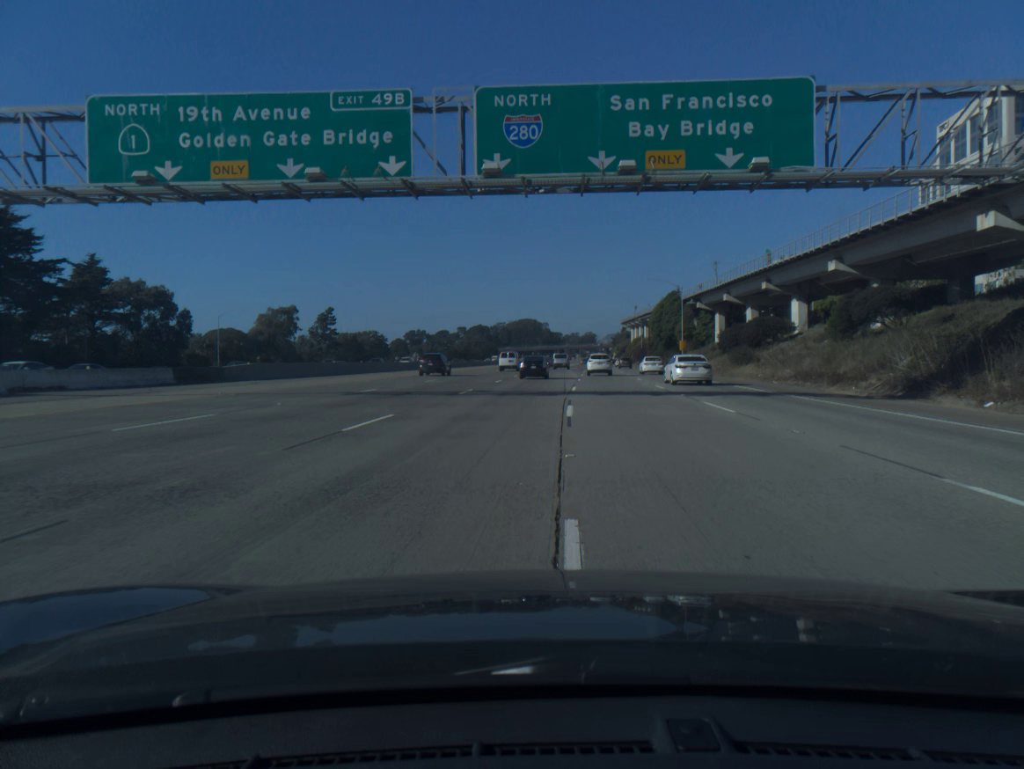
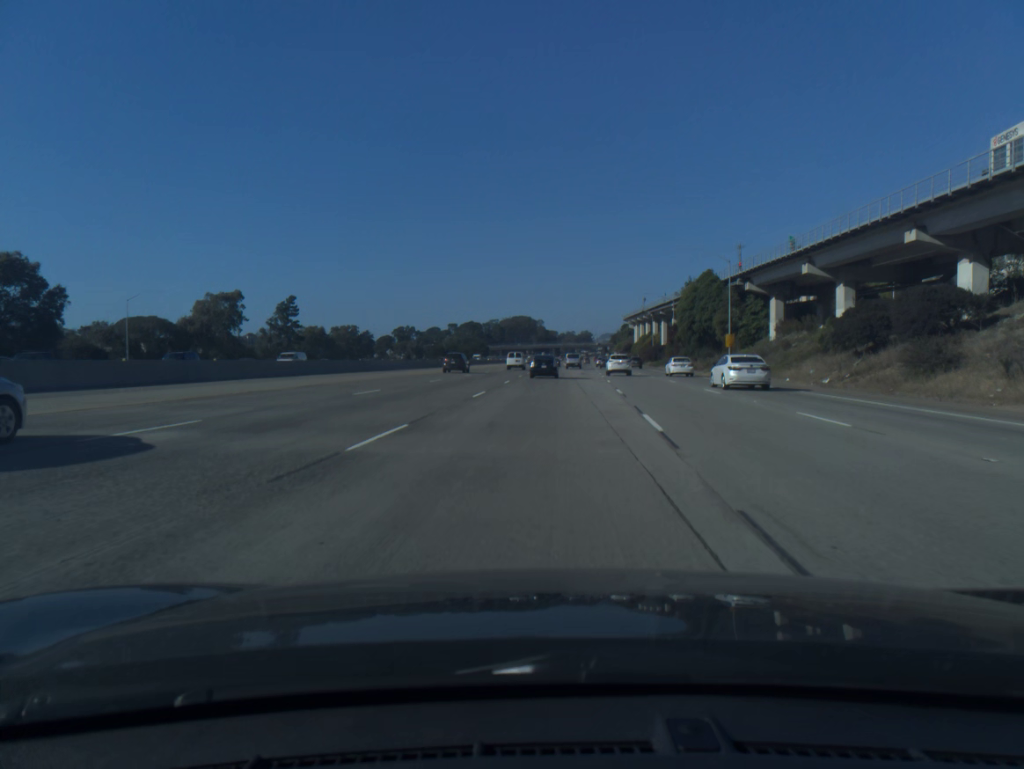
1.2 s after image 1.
(0.0, +31.4) m; 0°
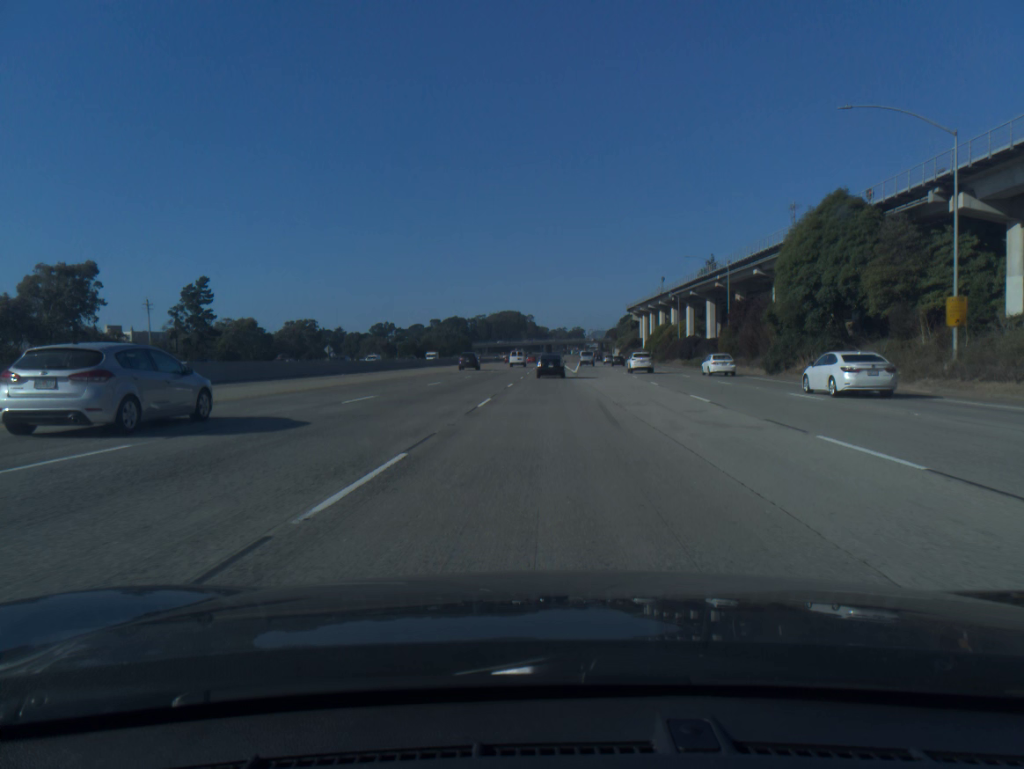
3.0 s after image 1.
(+0.3, +47.4) m; +1°
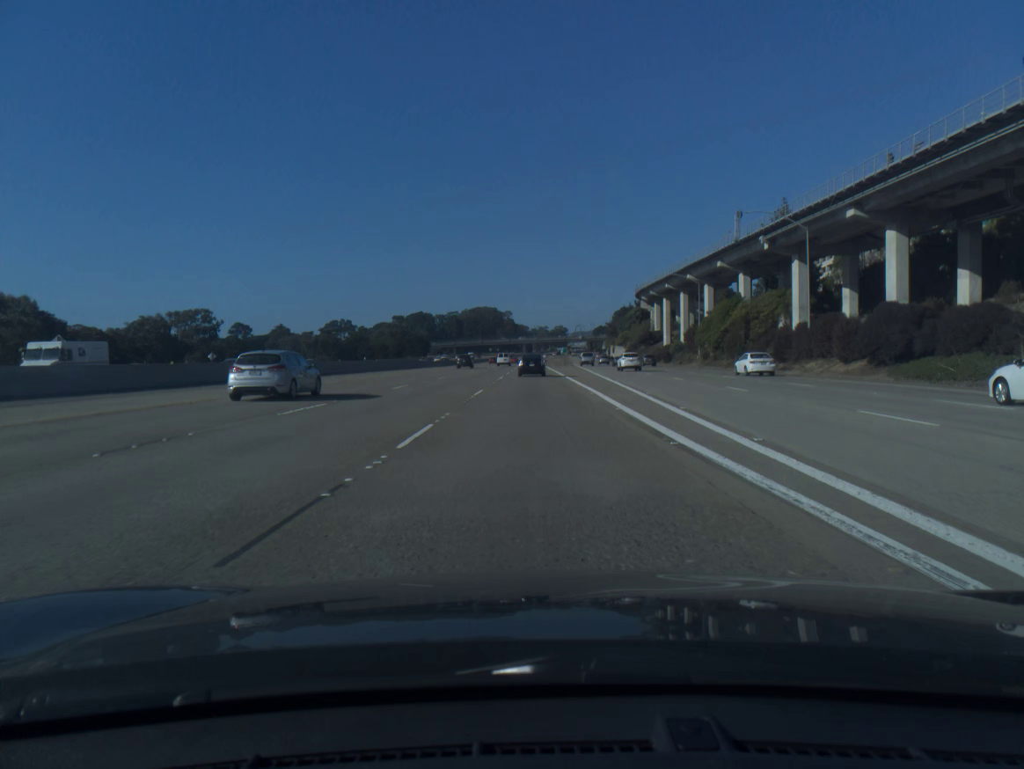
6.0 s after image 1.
(+1.0, +77.2) m; +1°
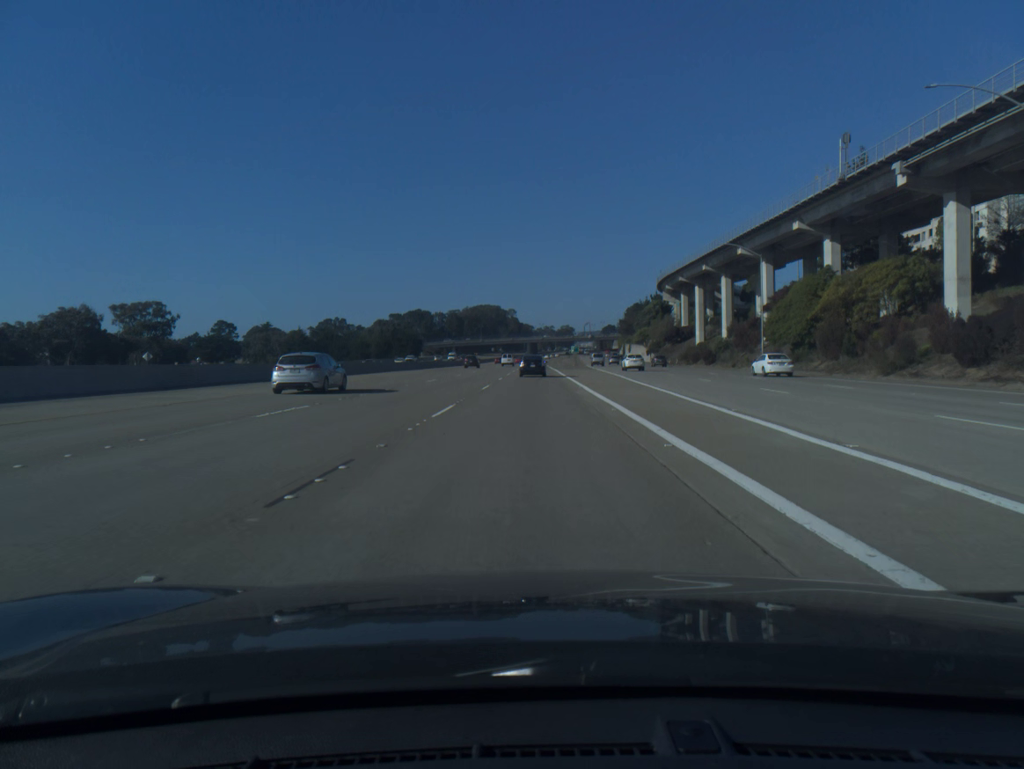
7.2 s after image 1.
(-0.1, +30.1) m; 0°
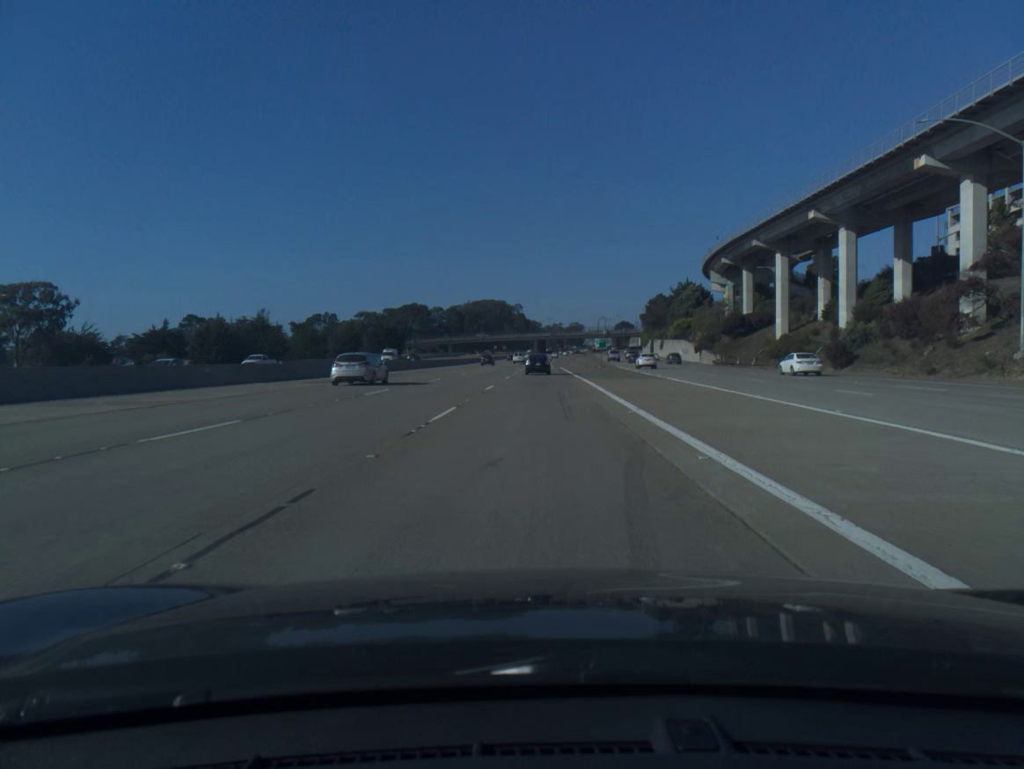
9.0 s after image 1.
(-0.3, +44.9) m; -1°
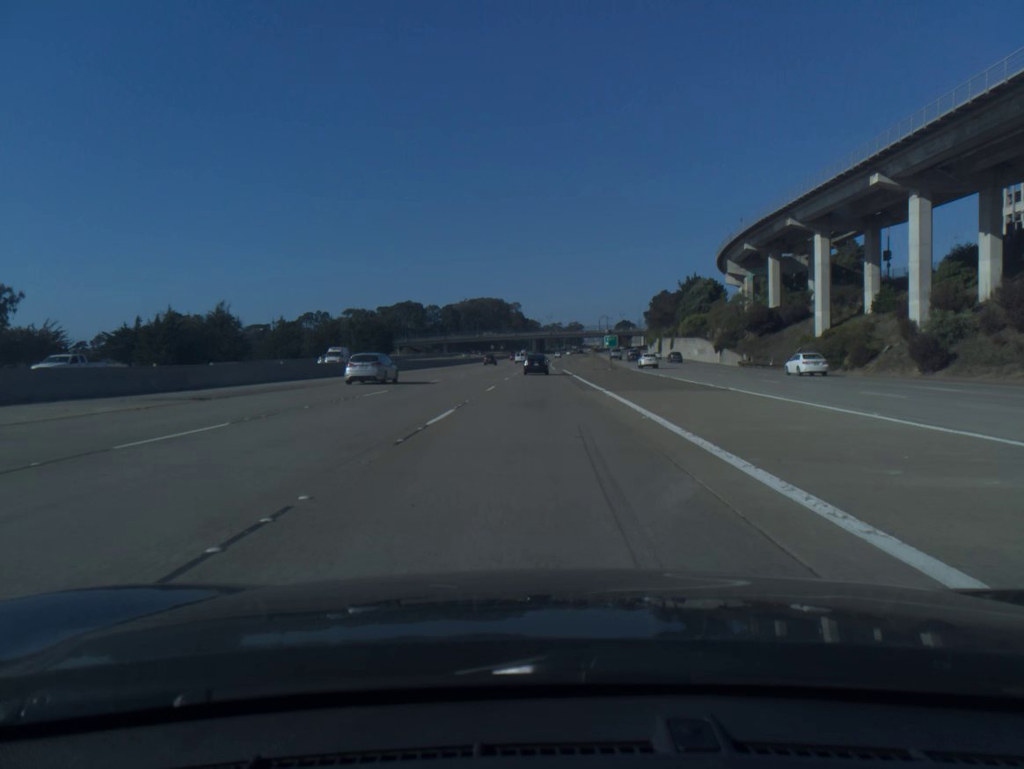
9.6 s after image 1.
(0.0, +15.0) m; 0°
